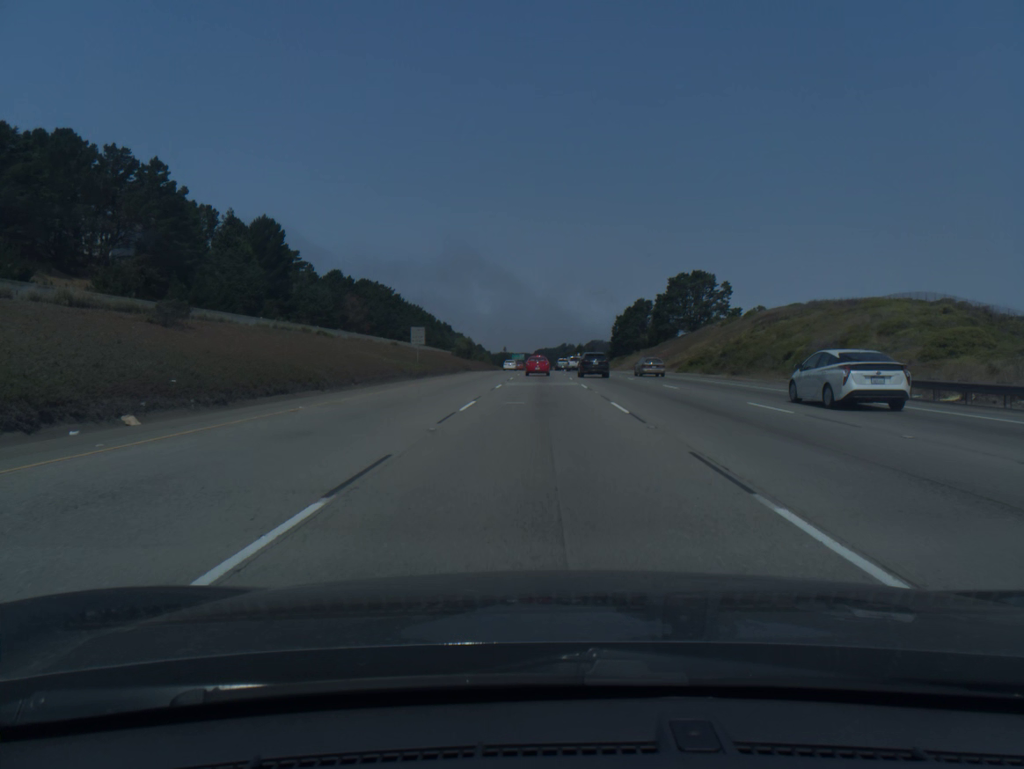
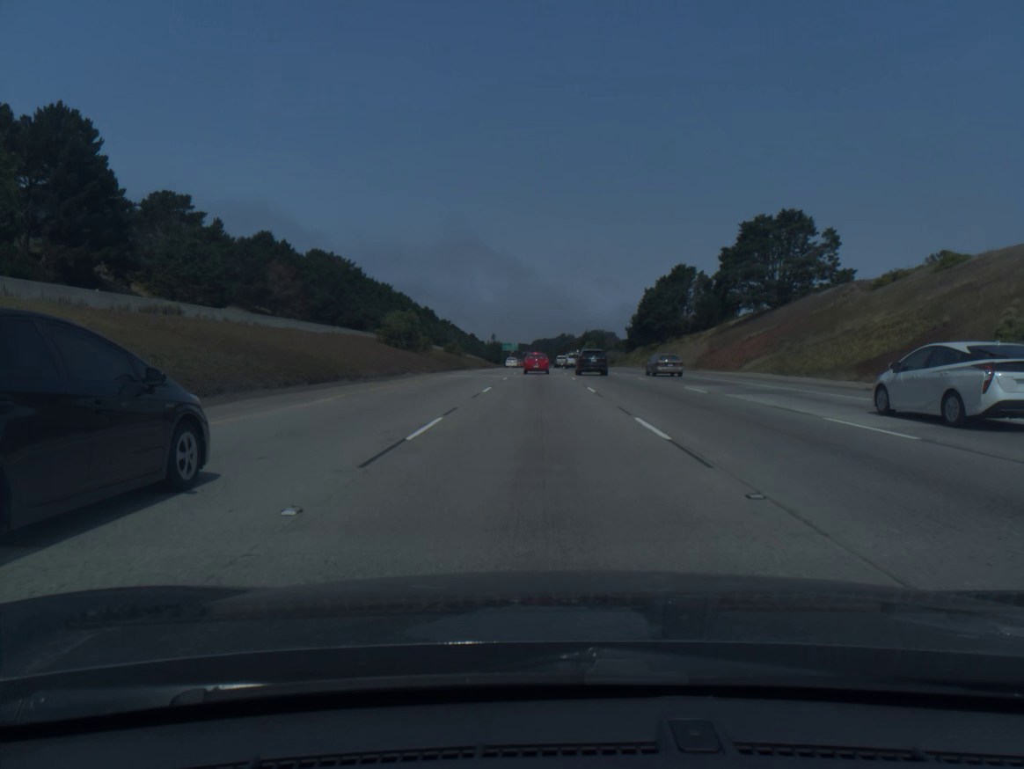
(0.0, +64.7) m; 0°
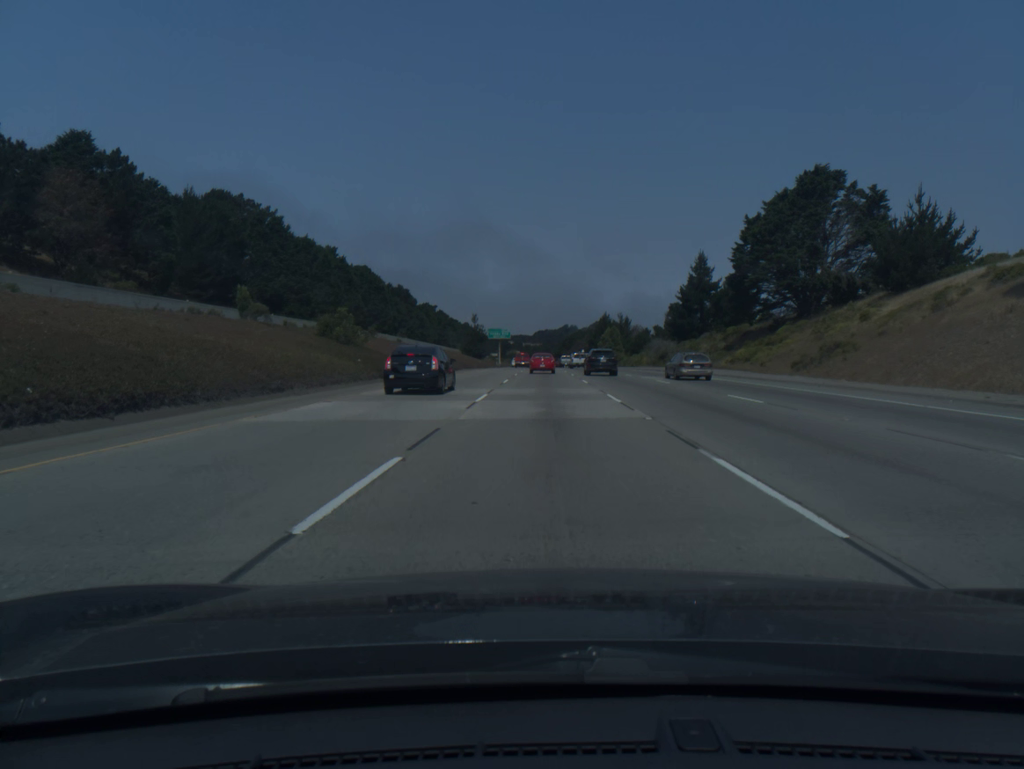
(-0.2, +79.0) m; 0°
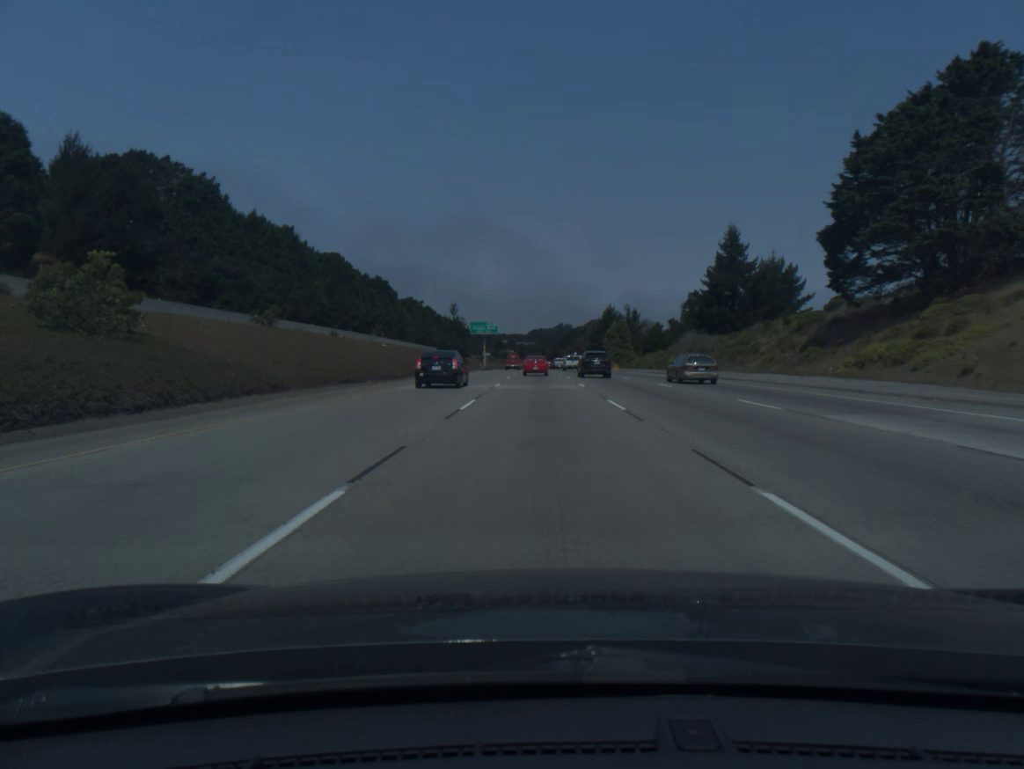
(+0.1, +31.4) m; 0°
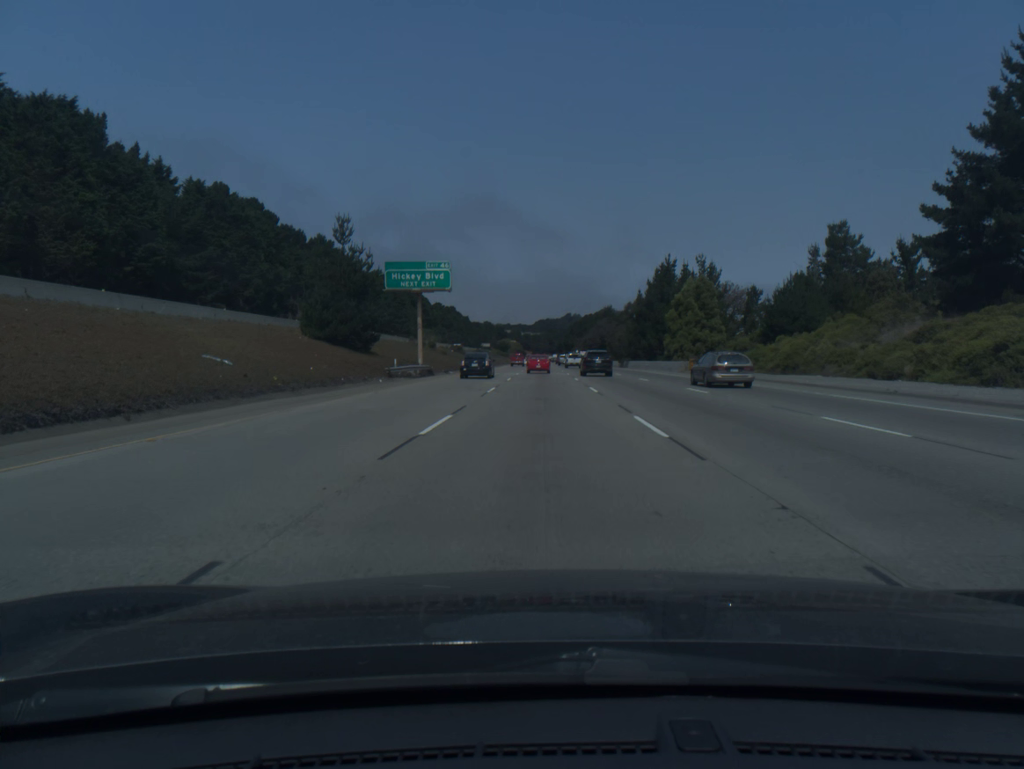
(-0.3, +78.9) m; -1°
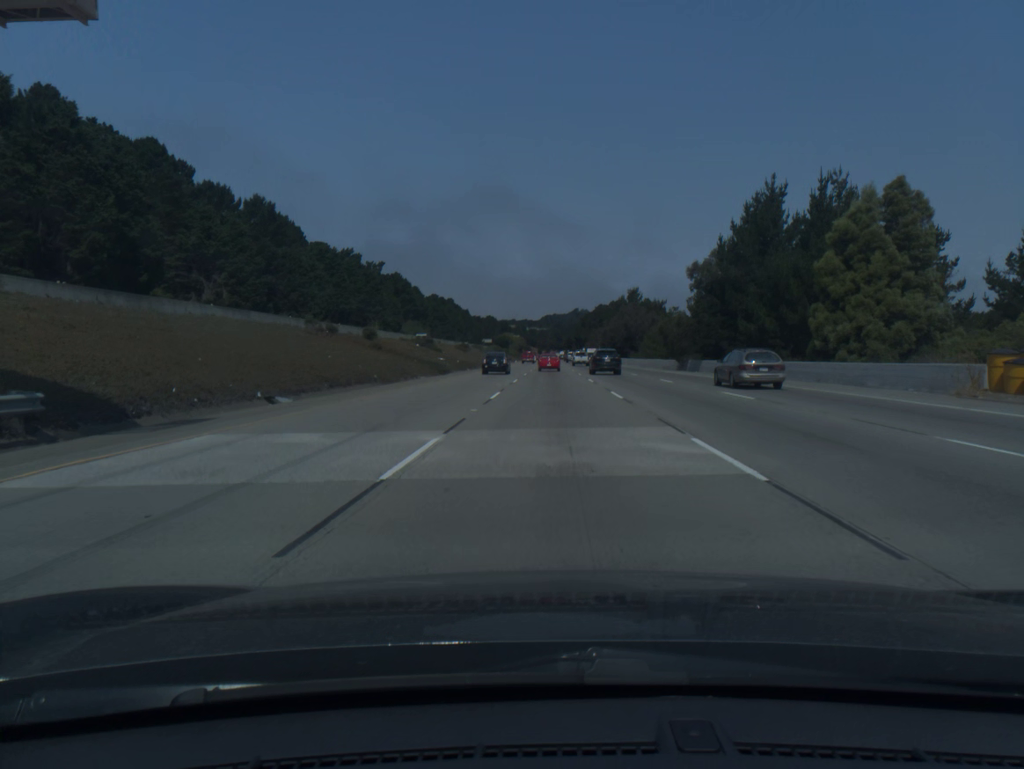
(0.0, +48.1) m; 0°
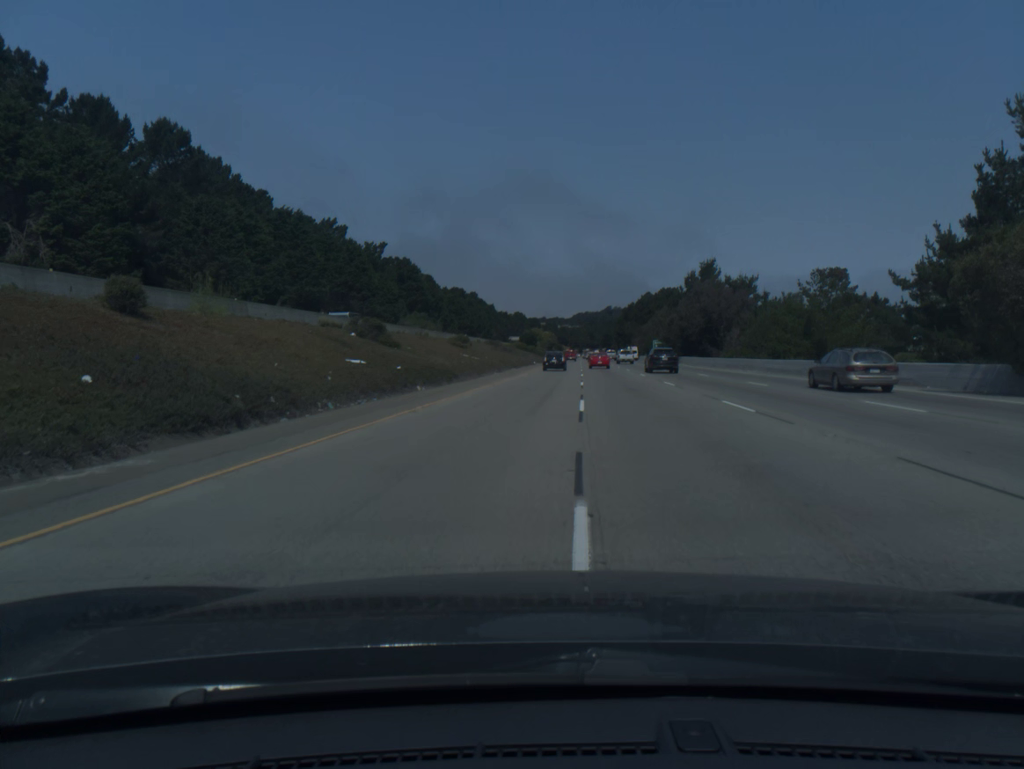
(-1.1, +49.0) m; -2°
